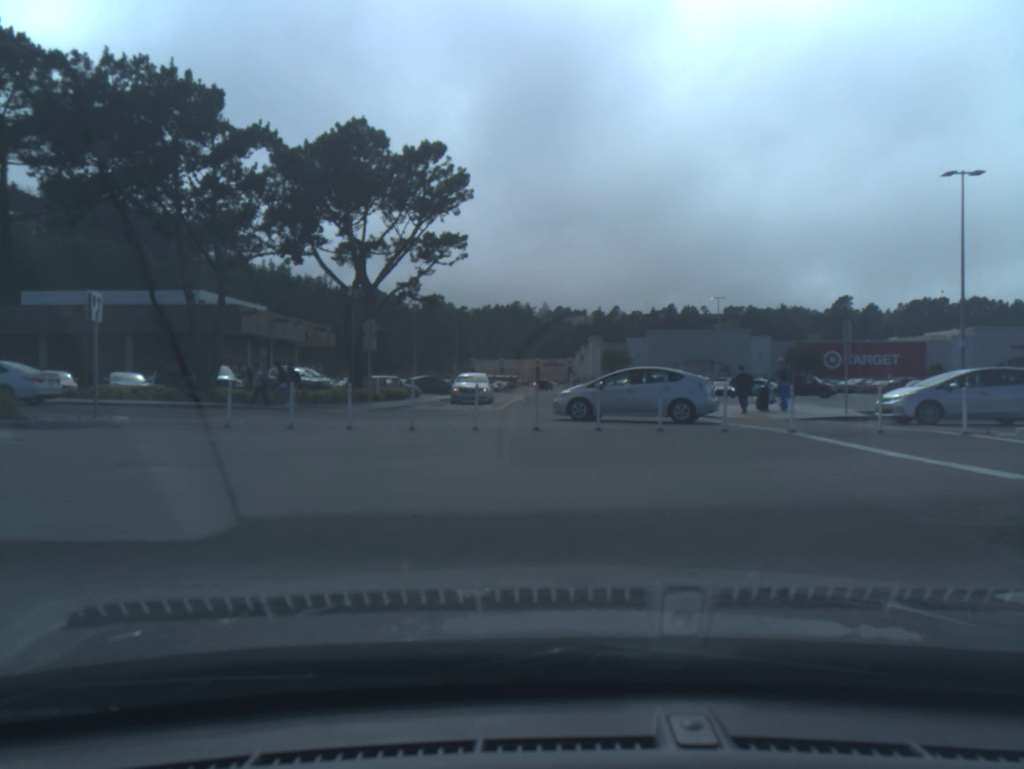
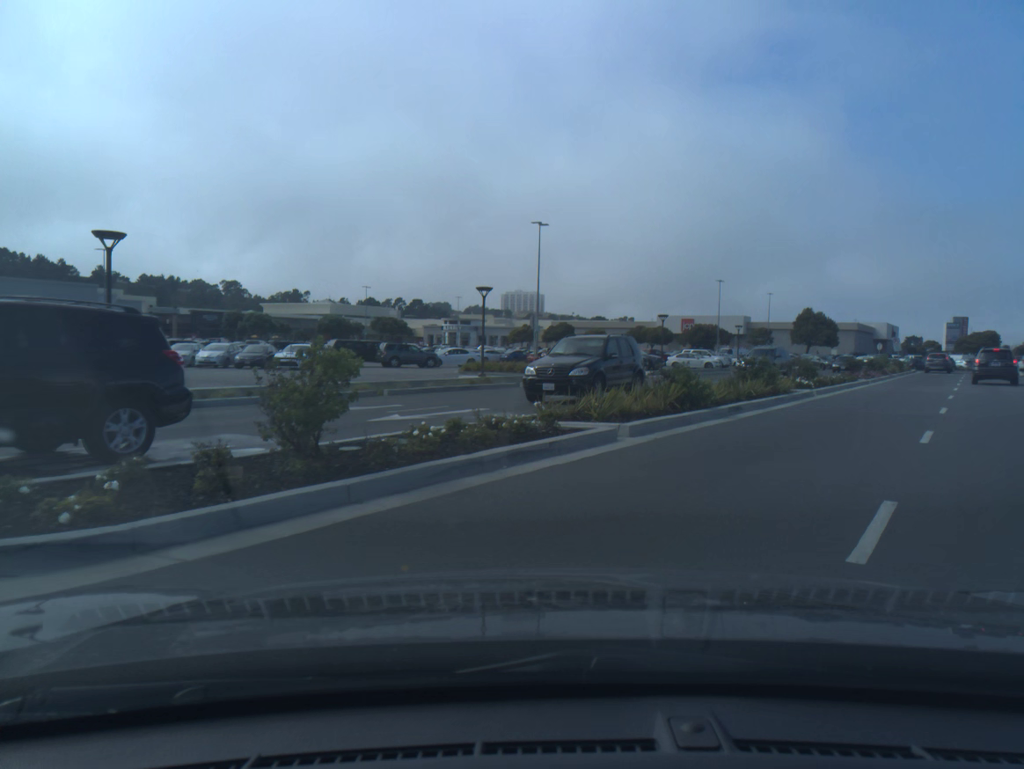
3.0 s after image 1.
(+7.2, +10.2) m; +69°
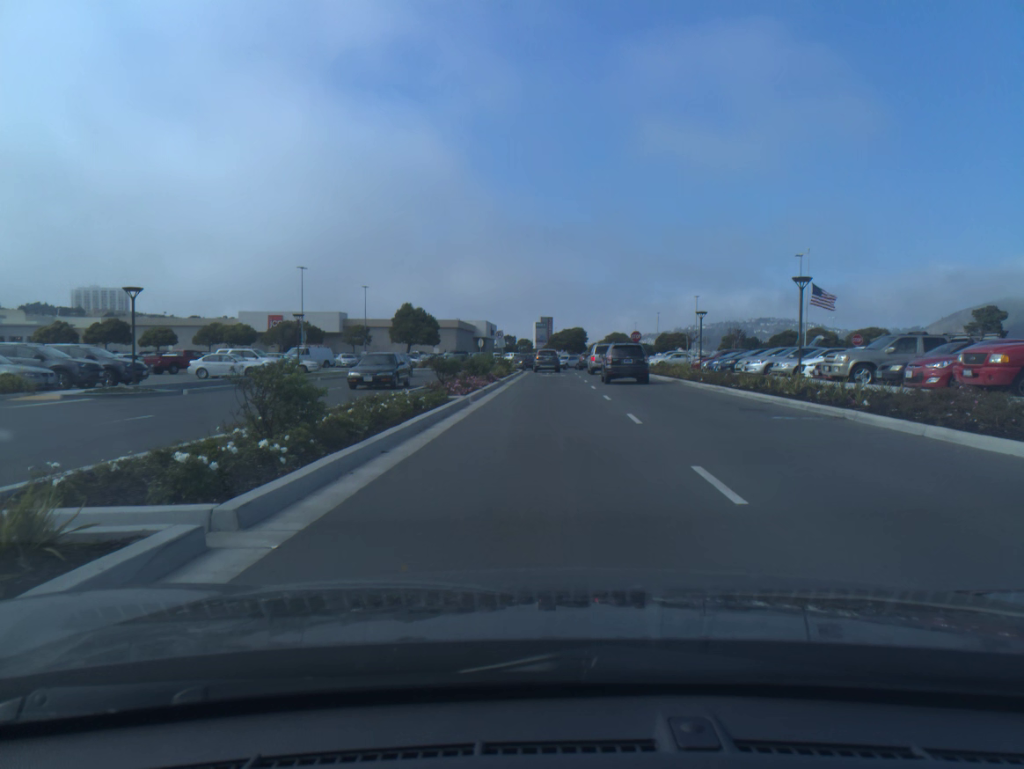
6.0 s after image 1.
(+5.5, +19.7) m; +21°
